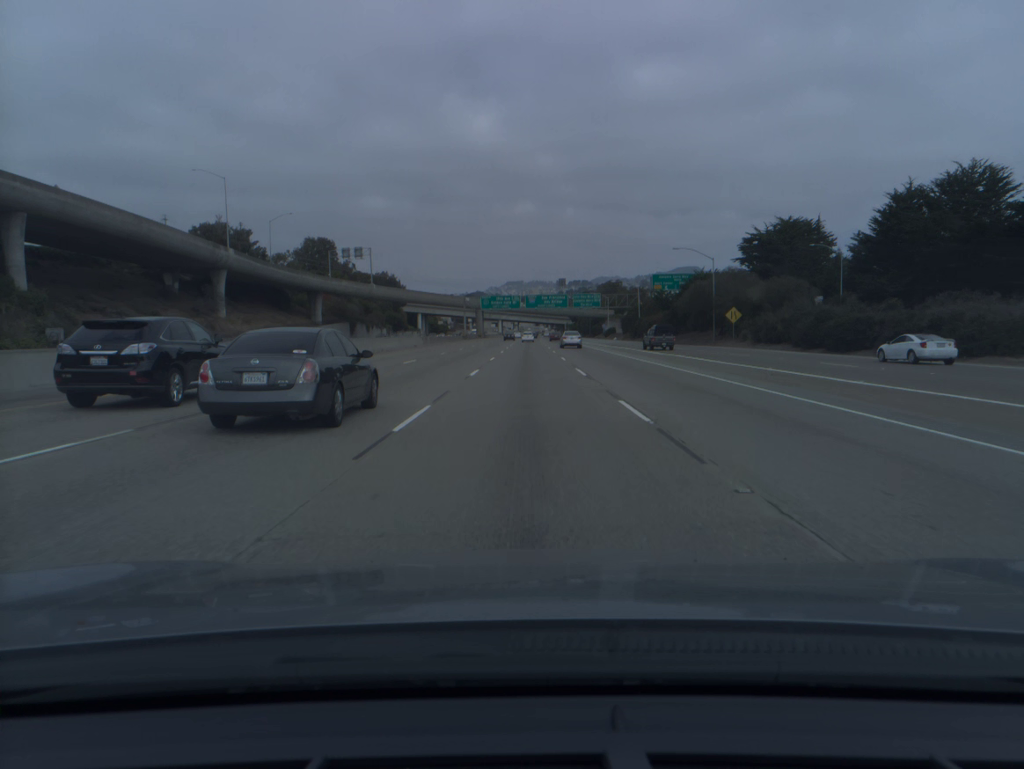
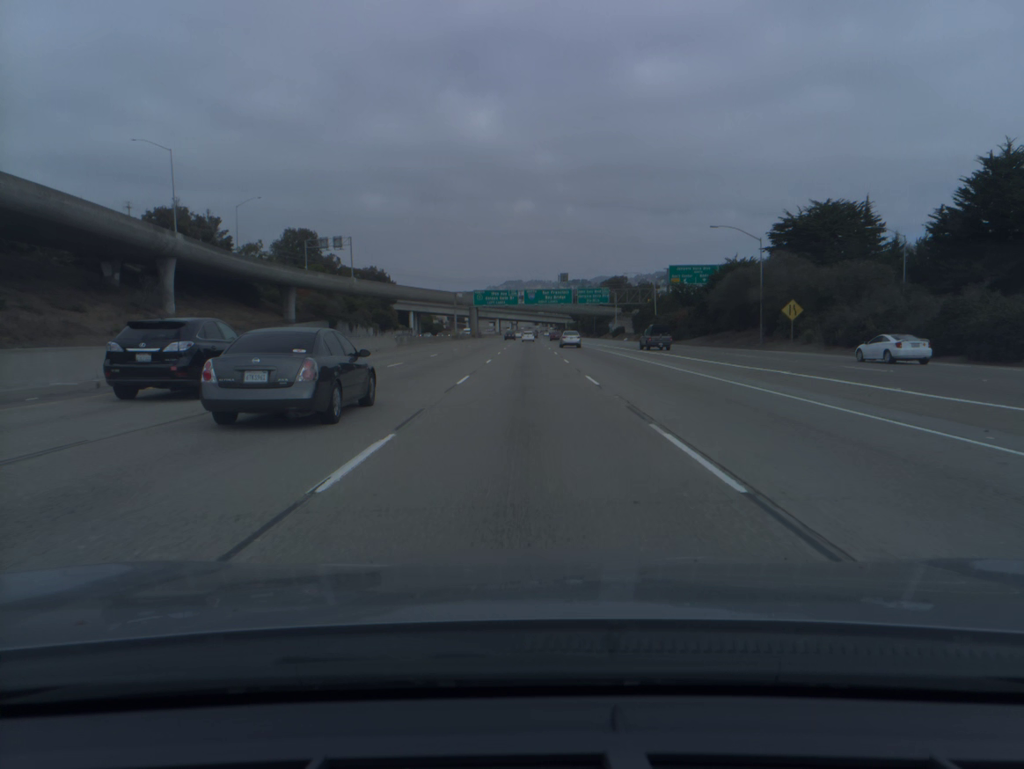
(0.0, +18.2) m; 0°
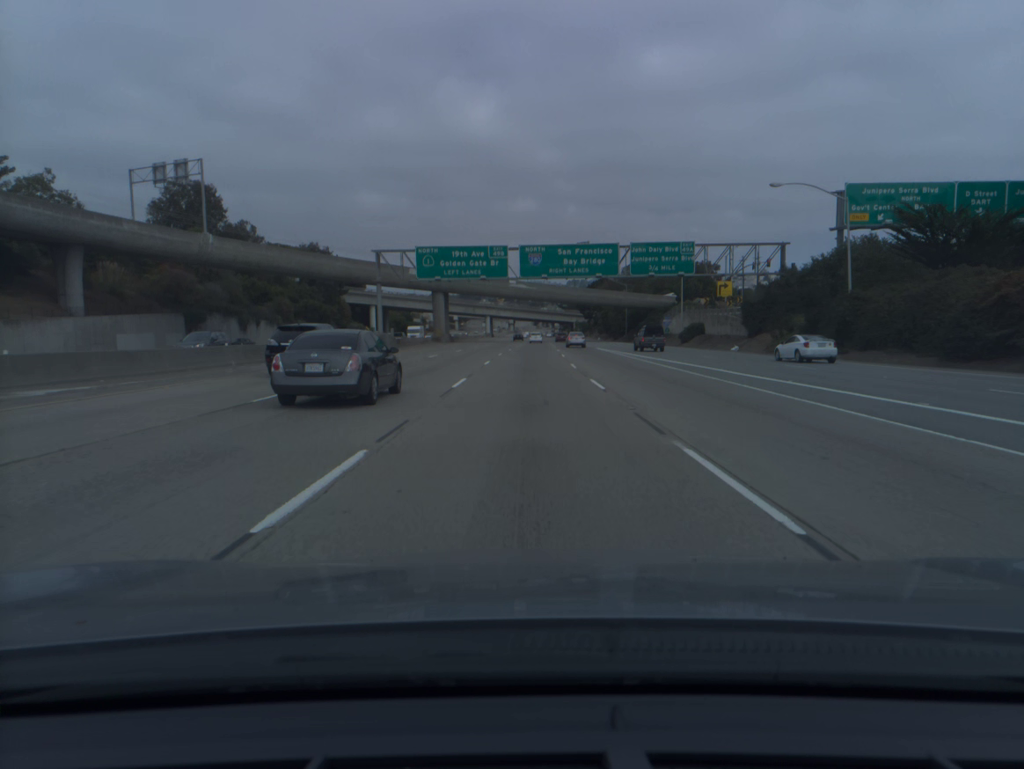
(+0.1, +72.3) m; 0°
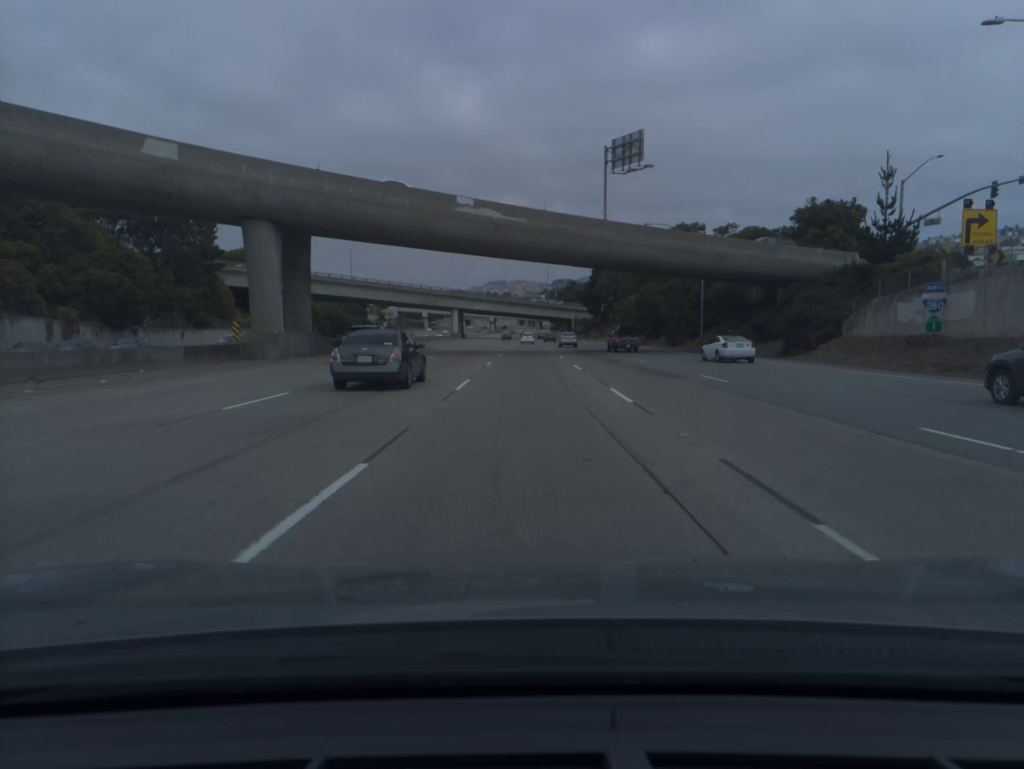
(+0.6, +72.3) m; +1°
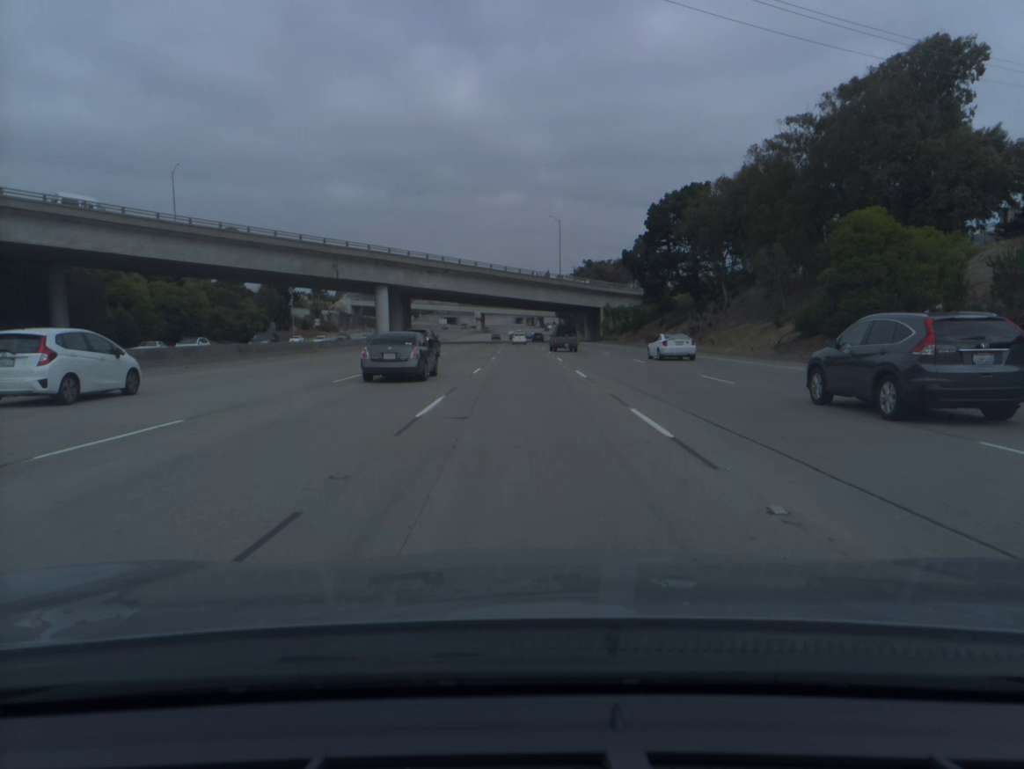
(+0.4, +91.1) m; 0°
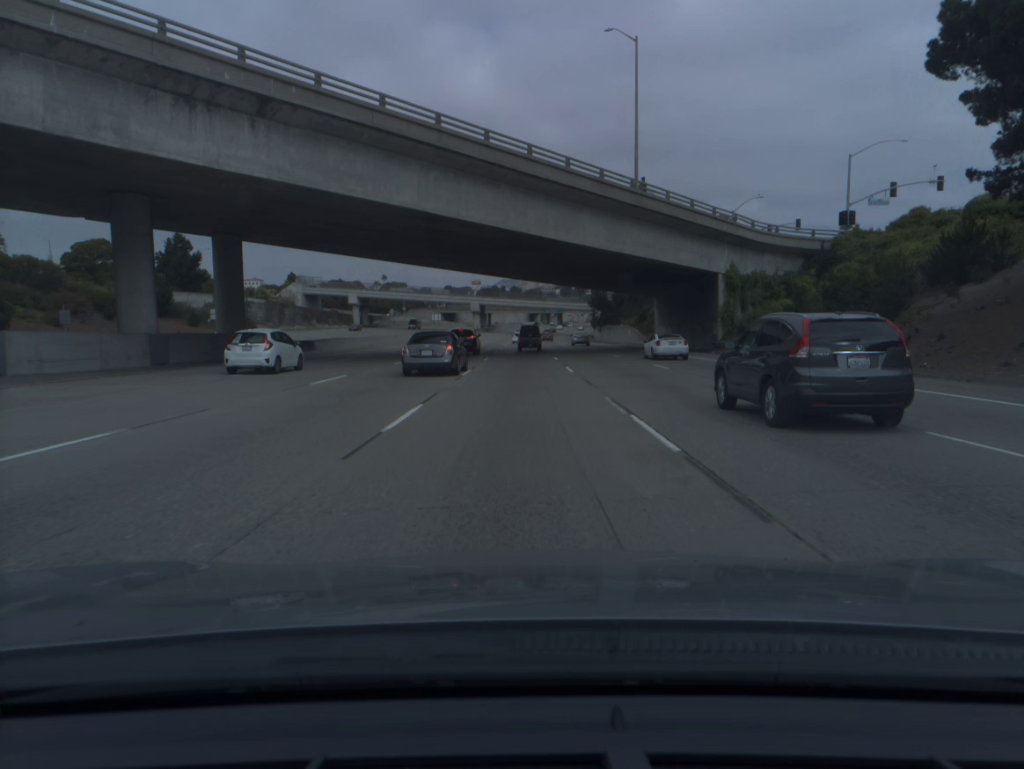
(-0.4, +73.1) m; -1°
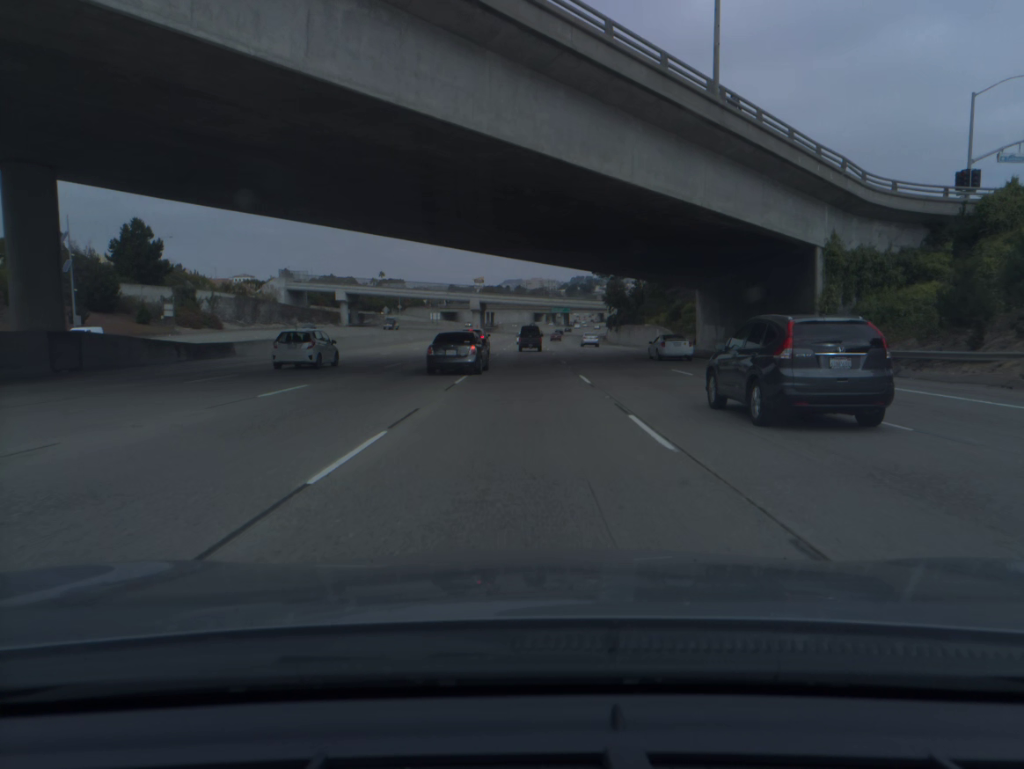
(-0.1, +18.2) m; 0°
